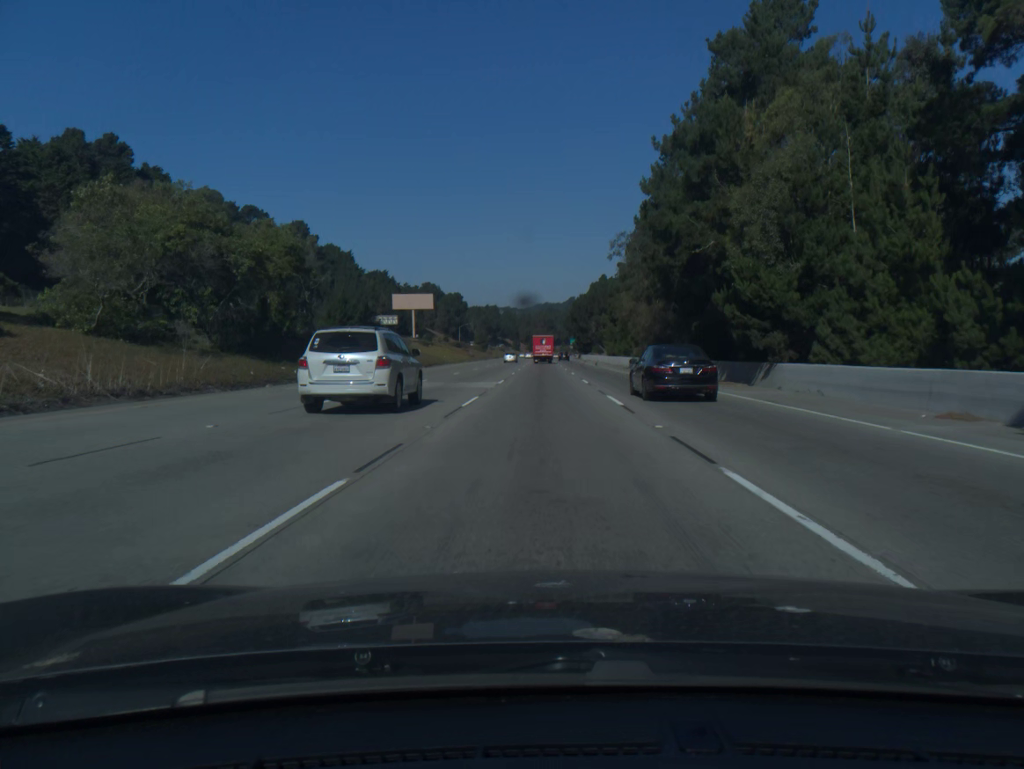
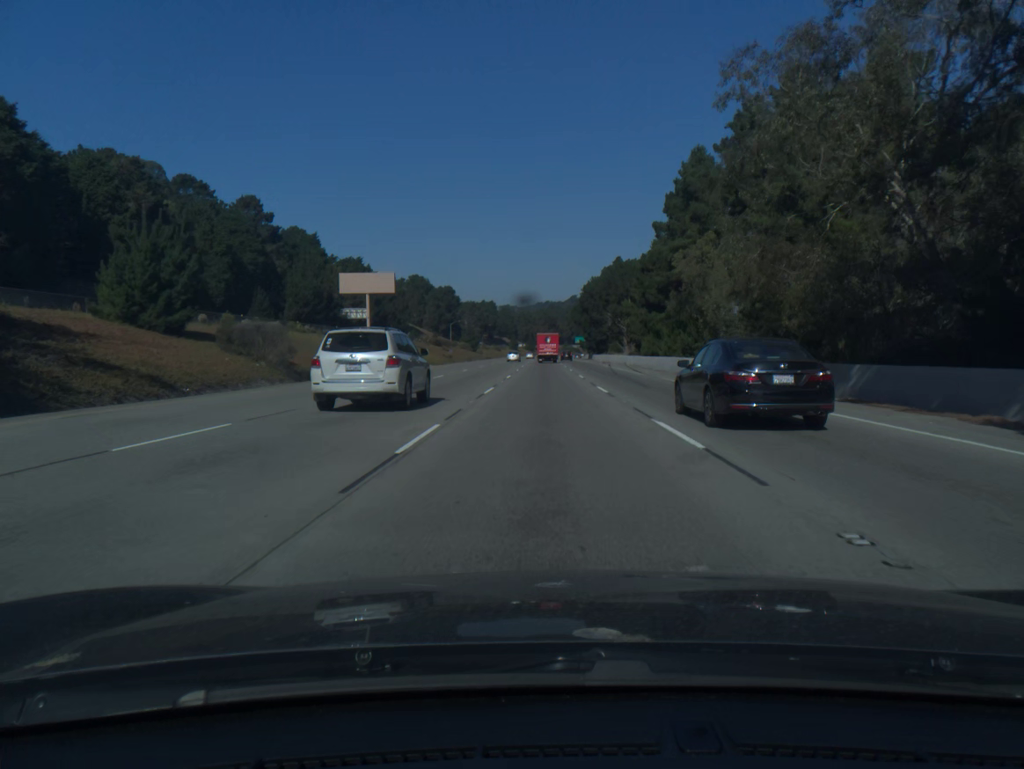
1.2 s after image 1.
(0.0, +37.9) m; 0°
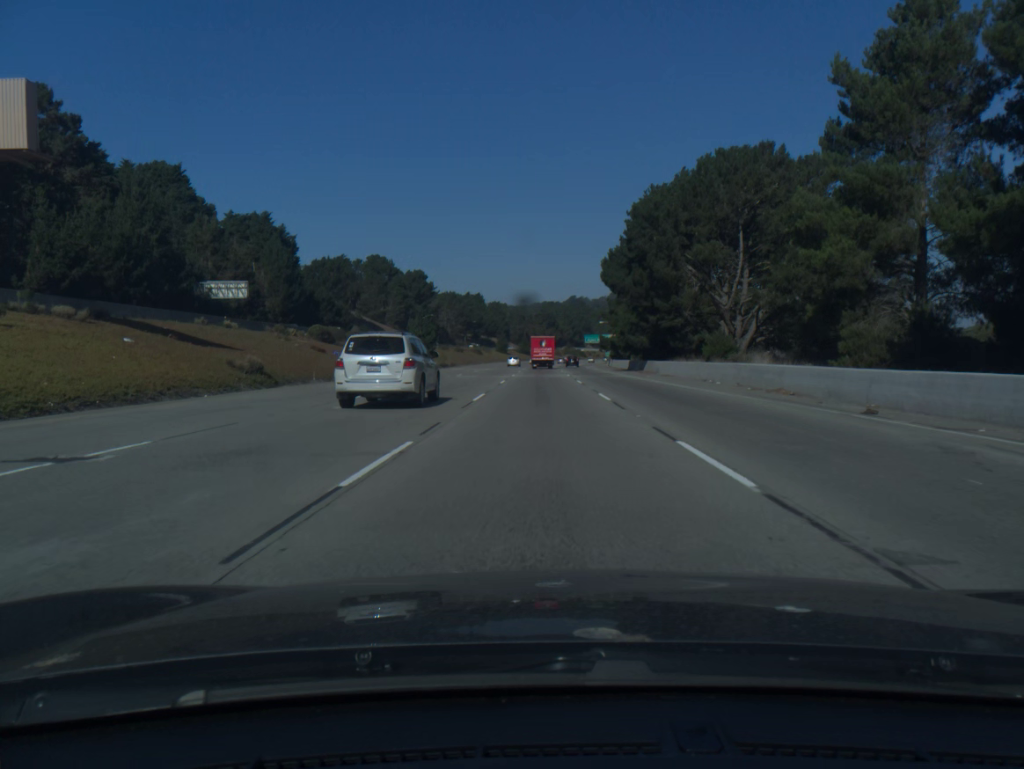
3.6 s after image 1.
(+0.1, +75.5) m; 0°
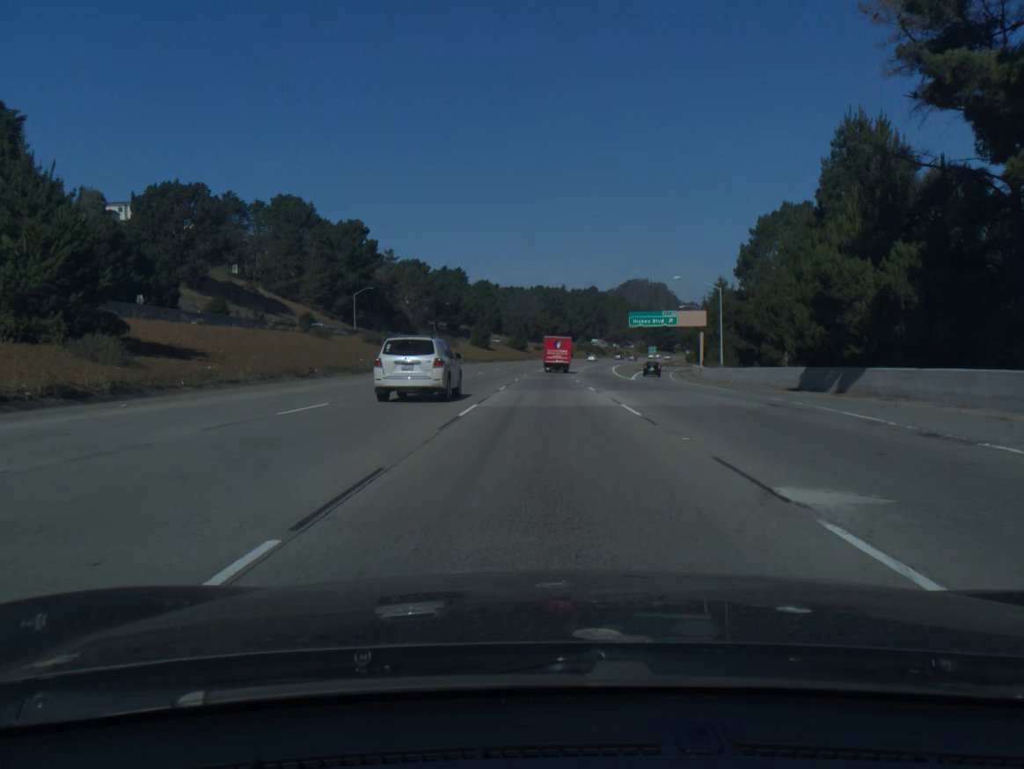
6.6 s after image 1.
(-0.2, +93.3) m; 0°
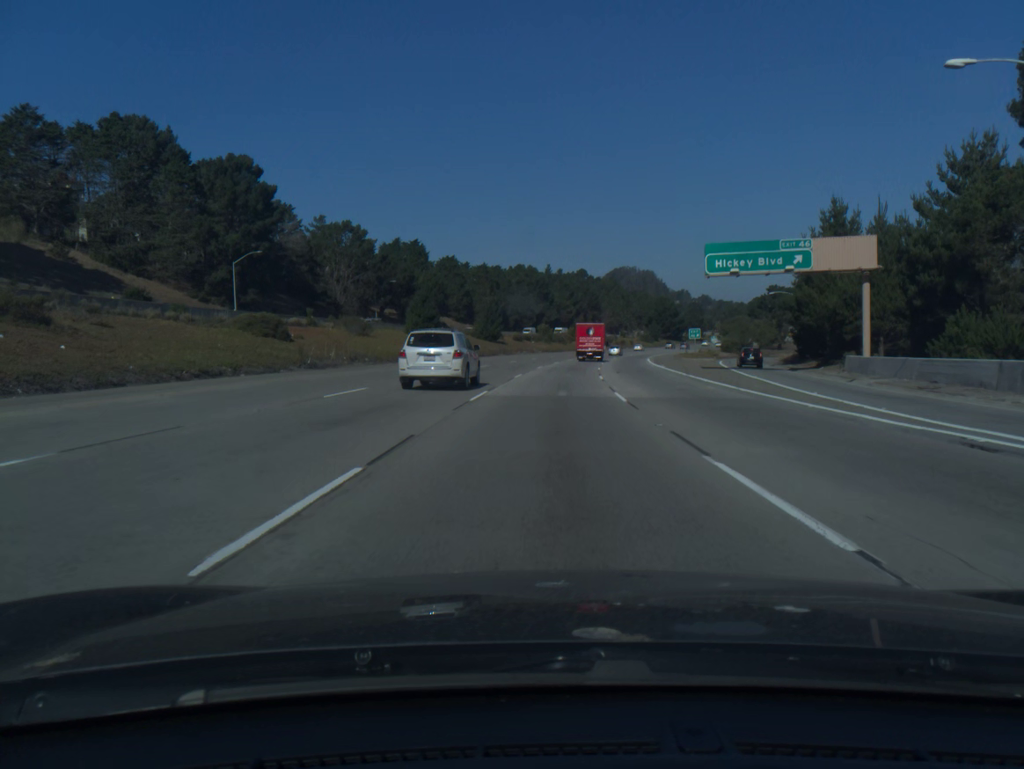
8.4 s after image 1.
(+0.4, +55.4) m; +1°
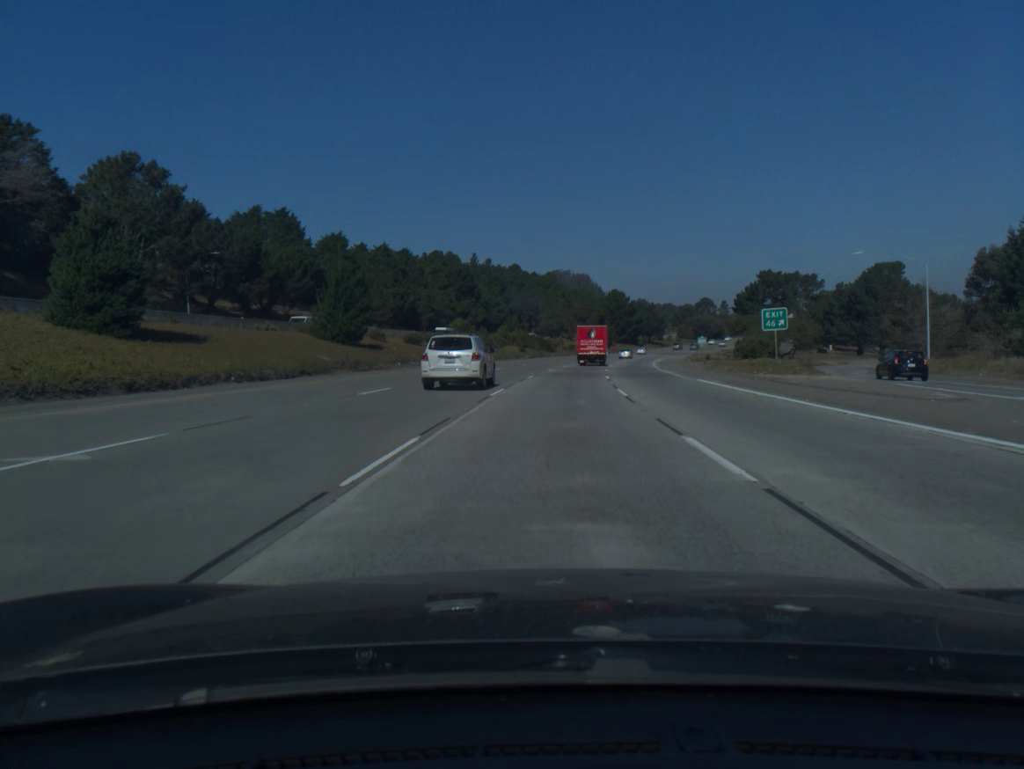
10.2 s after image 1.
(+2.0, +55.2) m; +5°
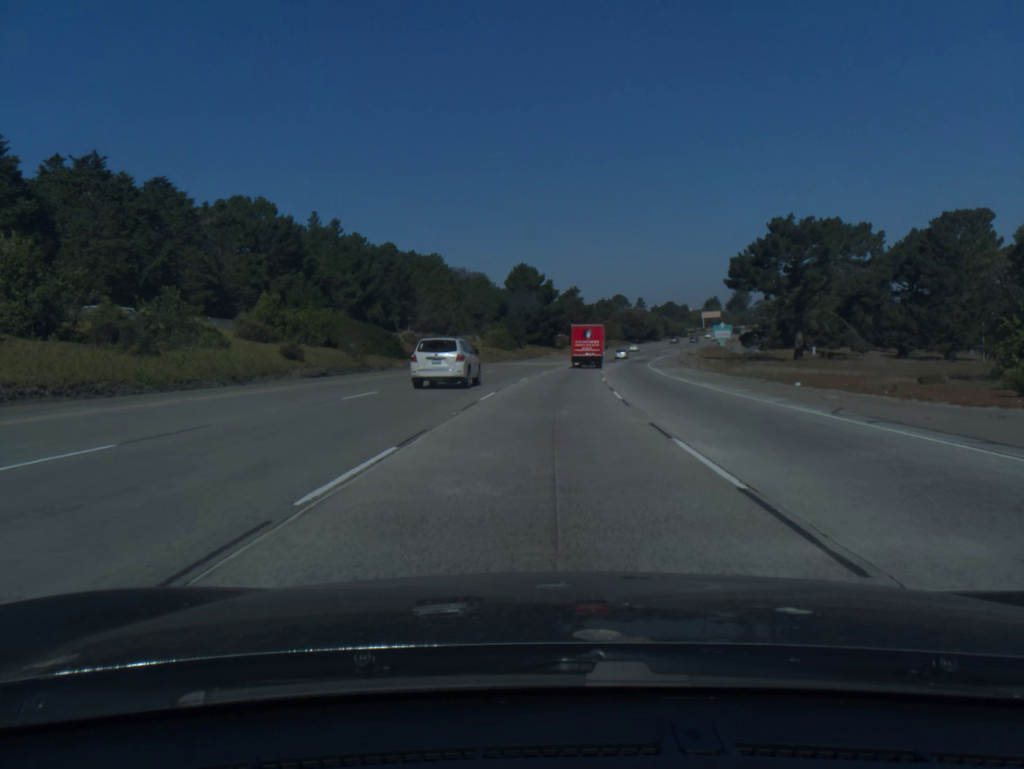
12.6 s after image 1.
(+4.9, +73.1) m; +7°
